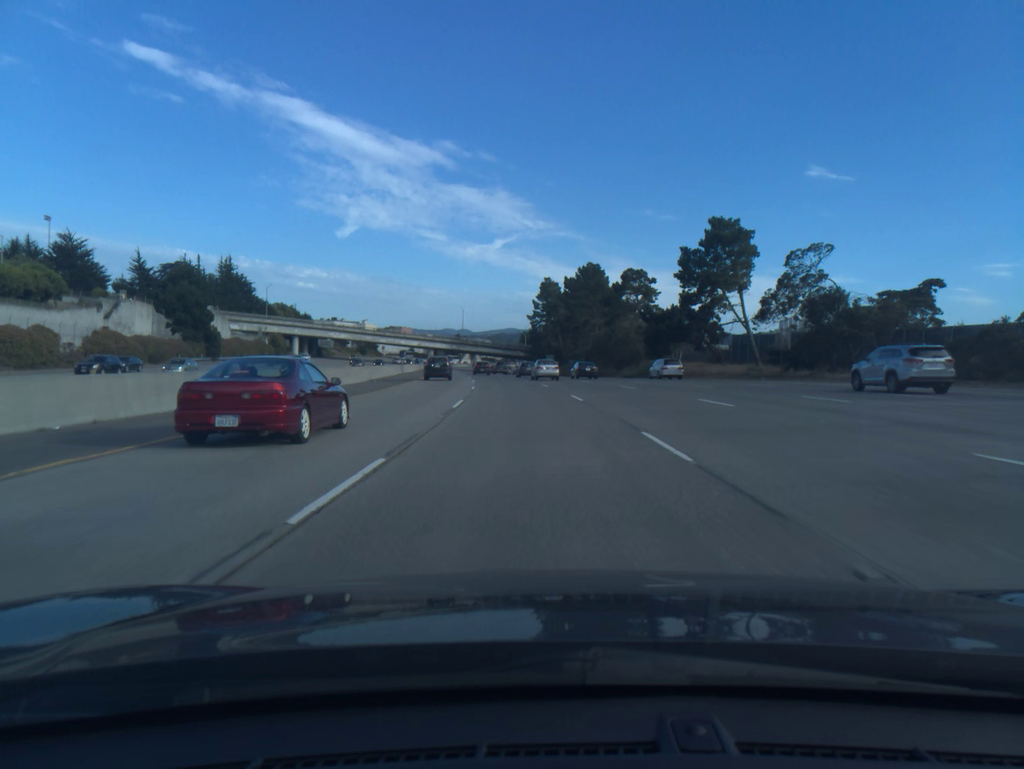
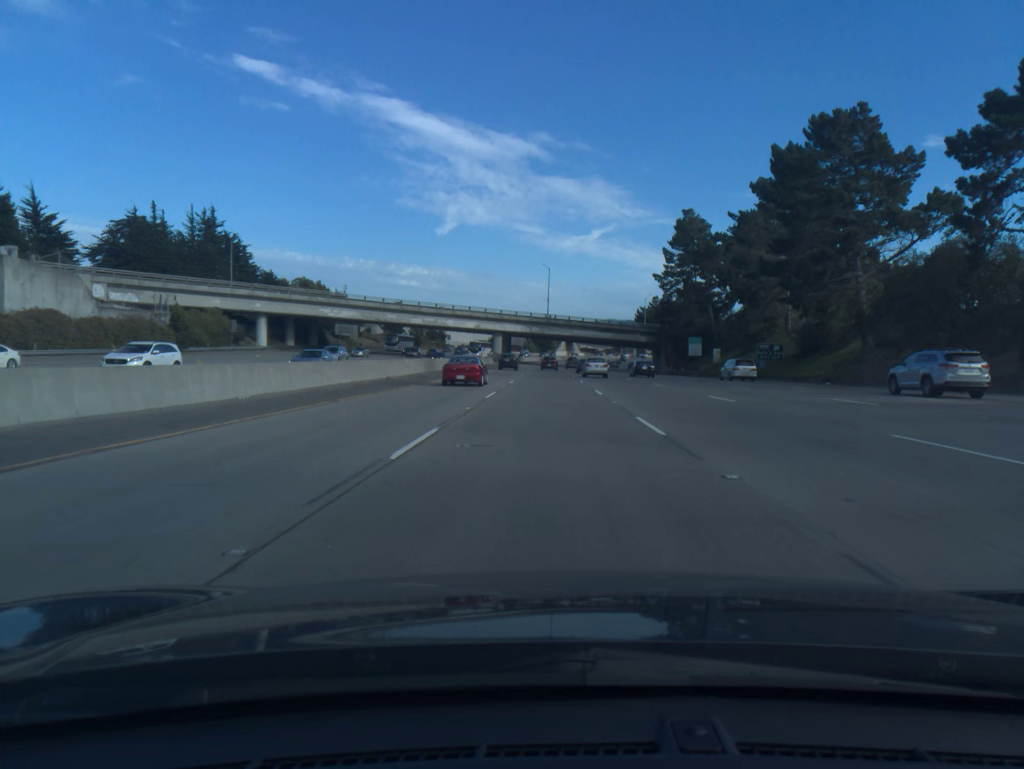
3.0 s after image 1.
(-6.0, +84.0) m; -7°
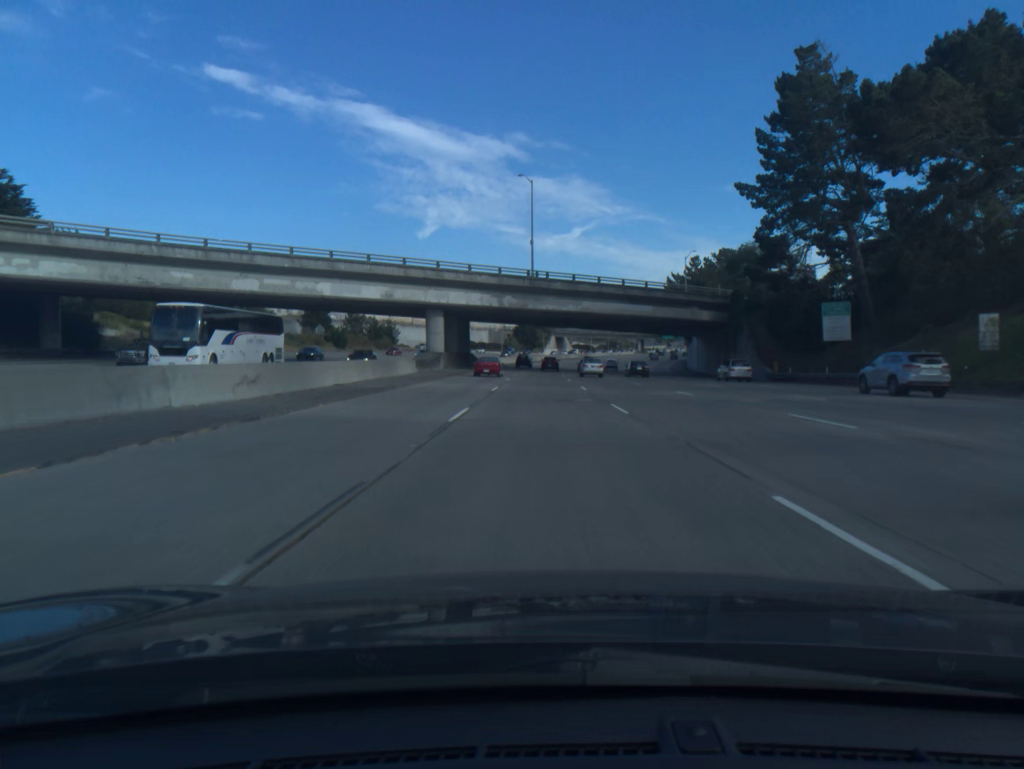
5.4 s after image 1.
(+0.4, +67.7) m; +1°
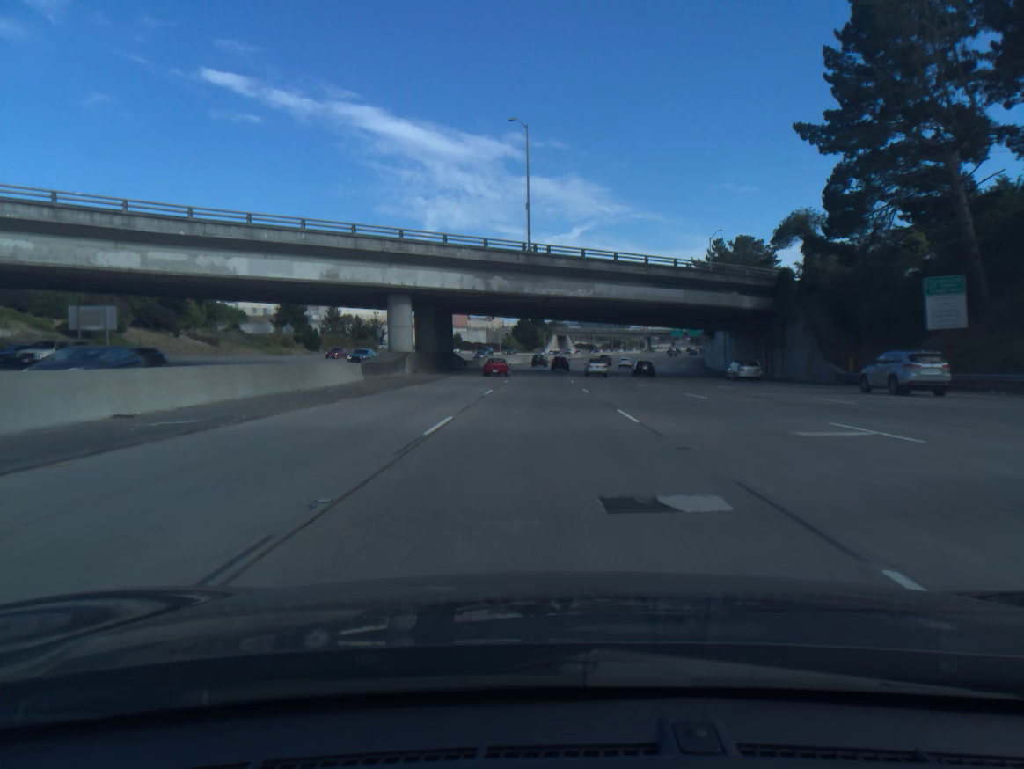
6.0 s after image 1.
(0.0, +17.0) m; 0°
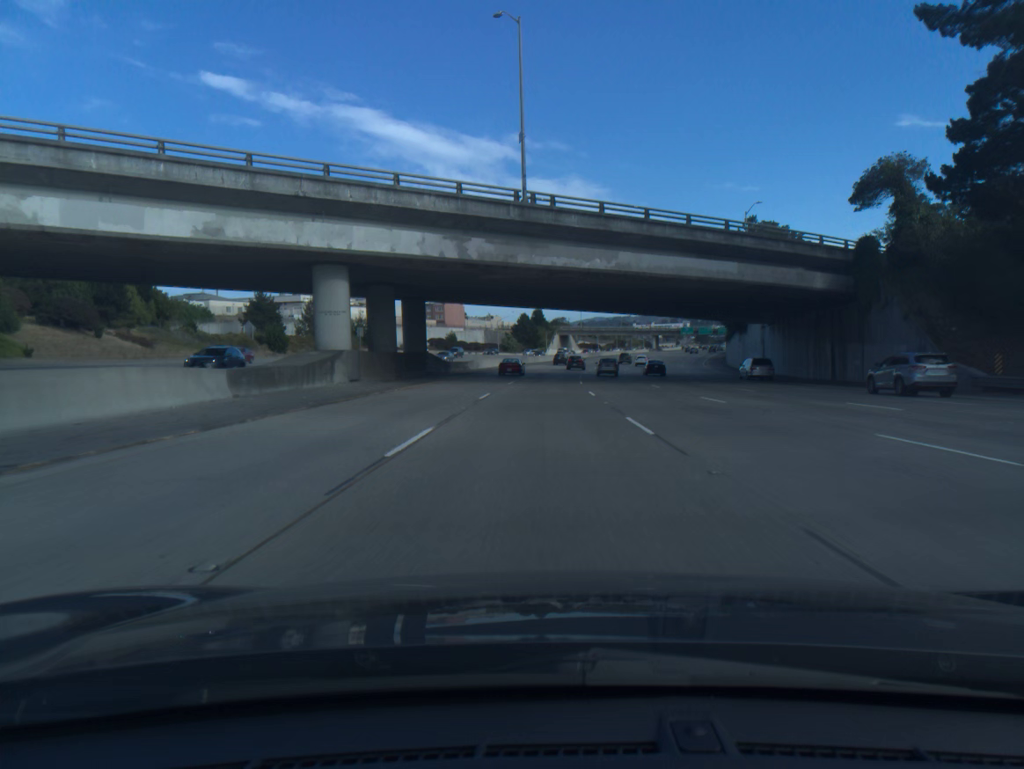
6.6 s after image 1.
(0.0, +17.0) m; 0°
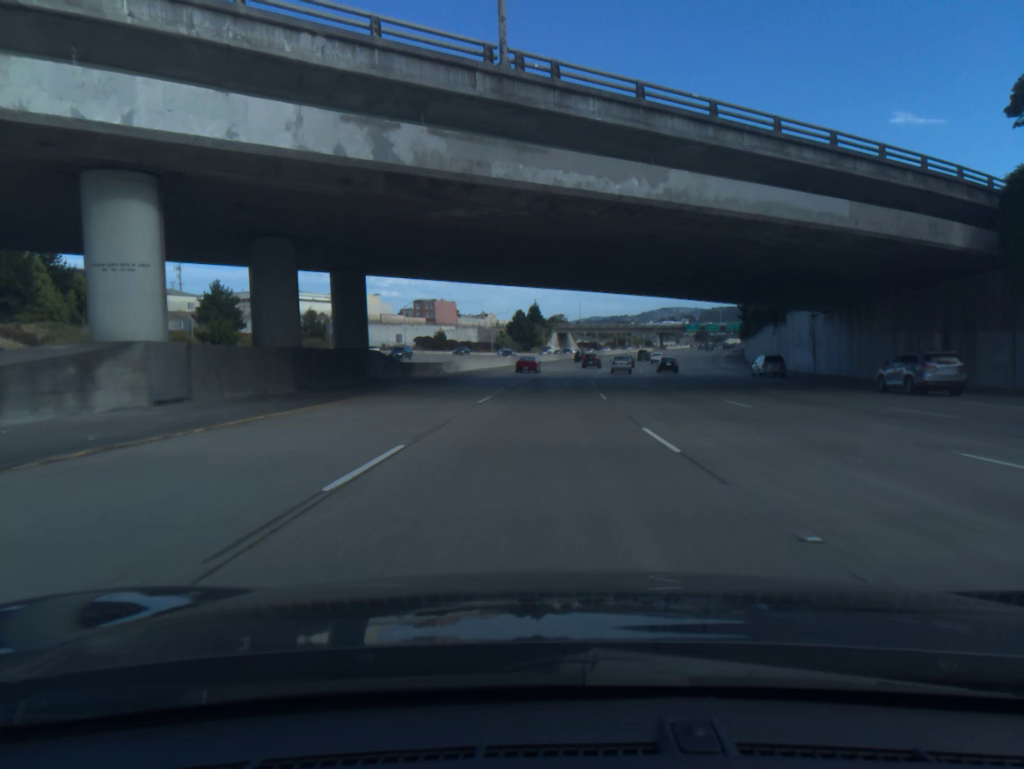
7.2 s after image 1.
(0.0, +17.1) m; 0°
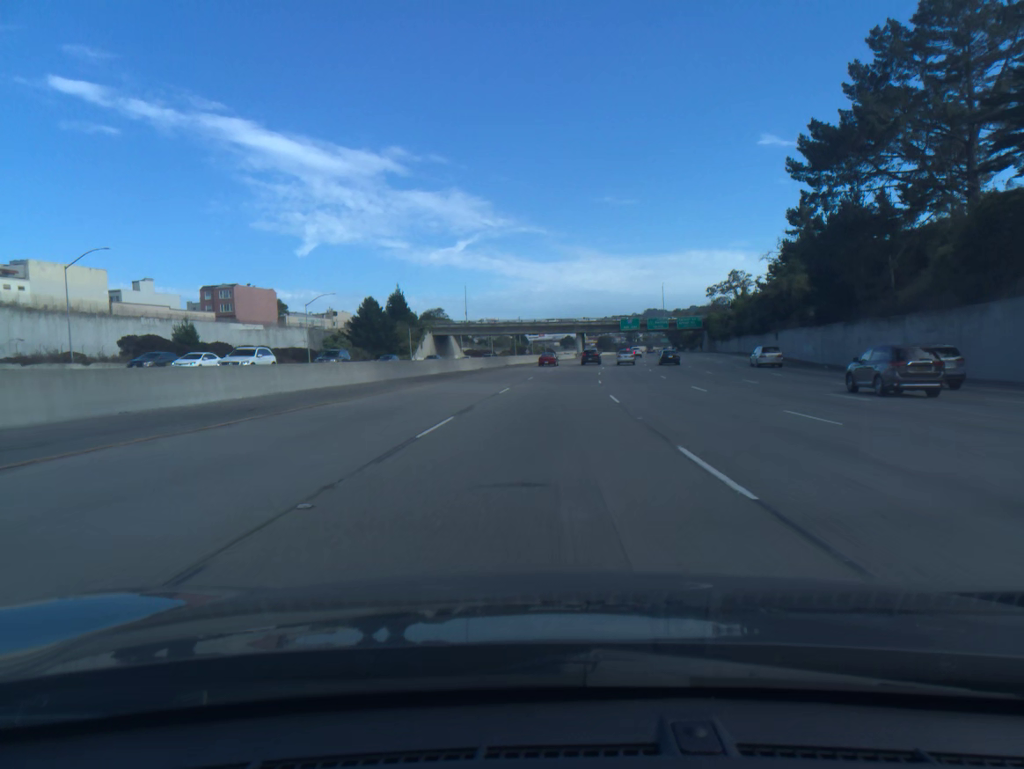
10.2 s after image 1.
(+5.2, +86.5) m; +8°
